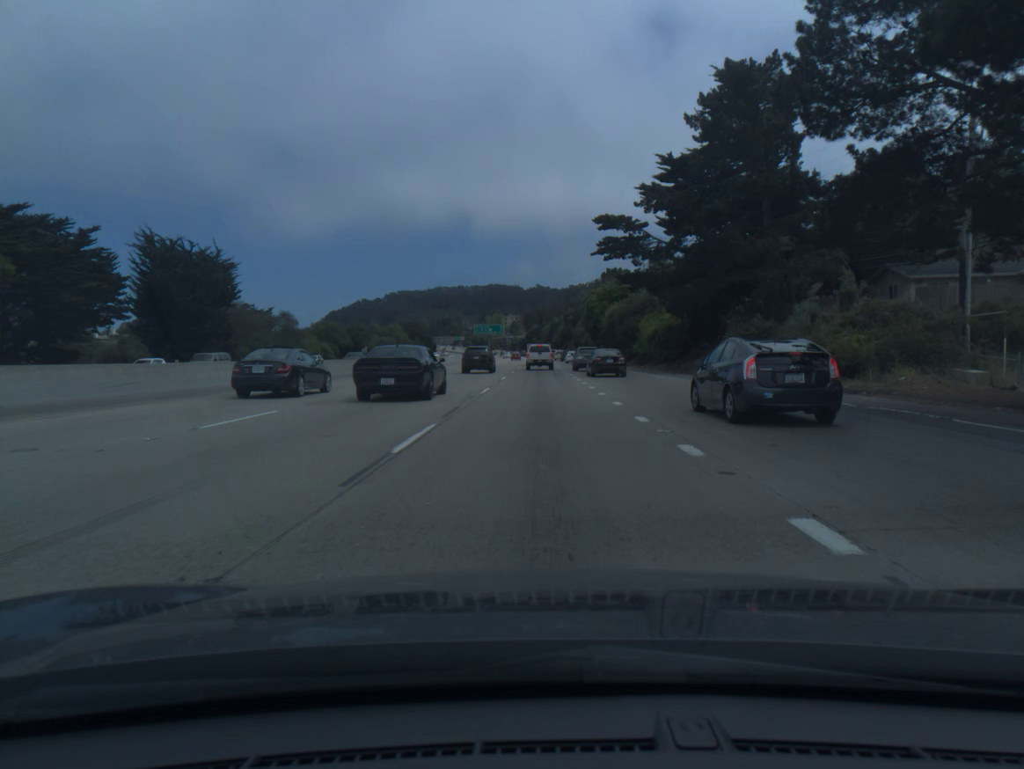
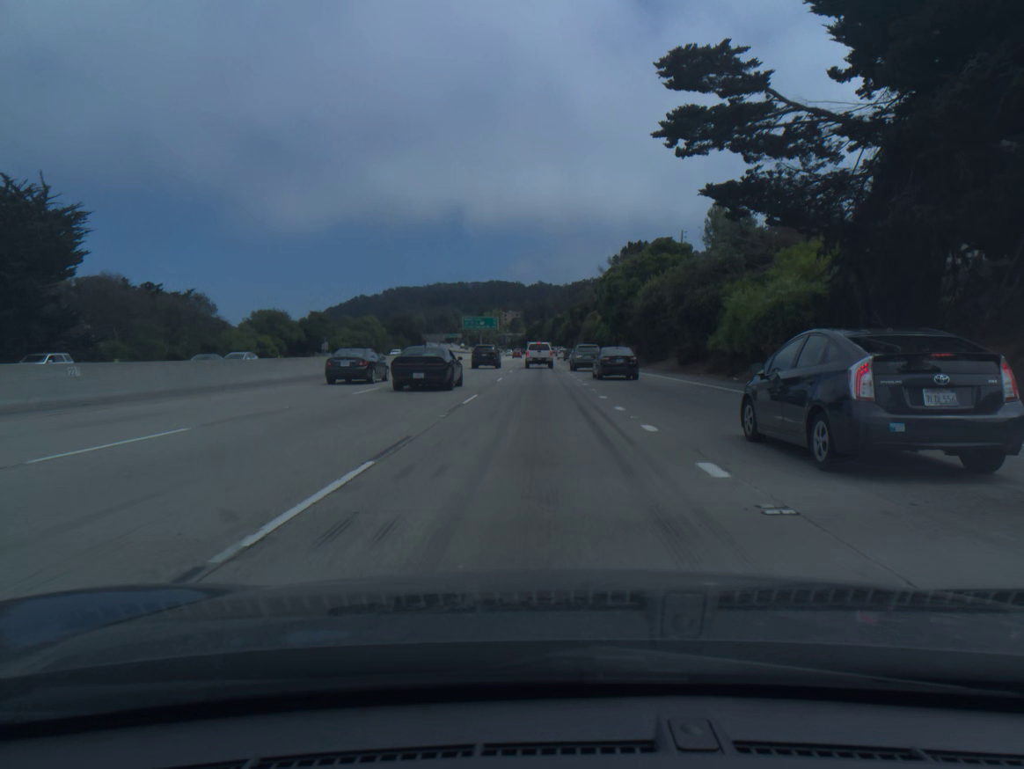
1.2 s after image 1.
(+0.1, +32.9) m; 0°
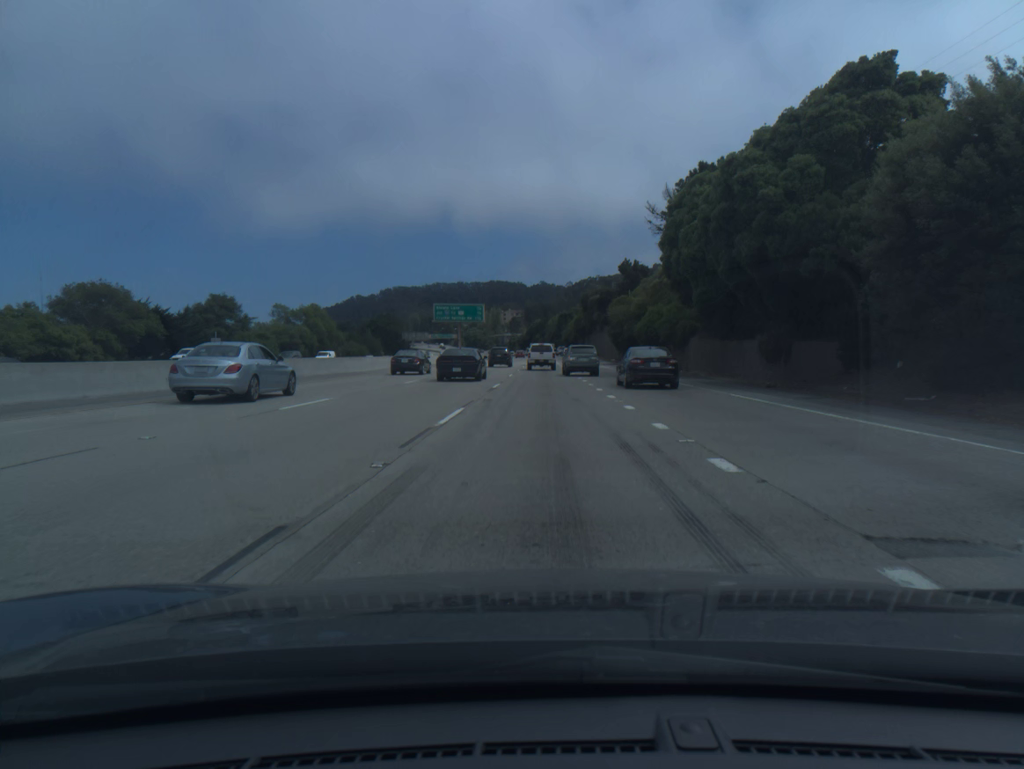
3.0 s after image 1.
(-0.2, +49.1) m; 0°
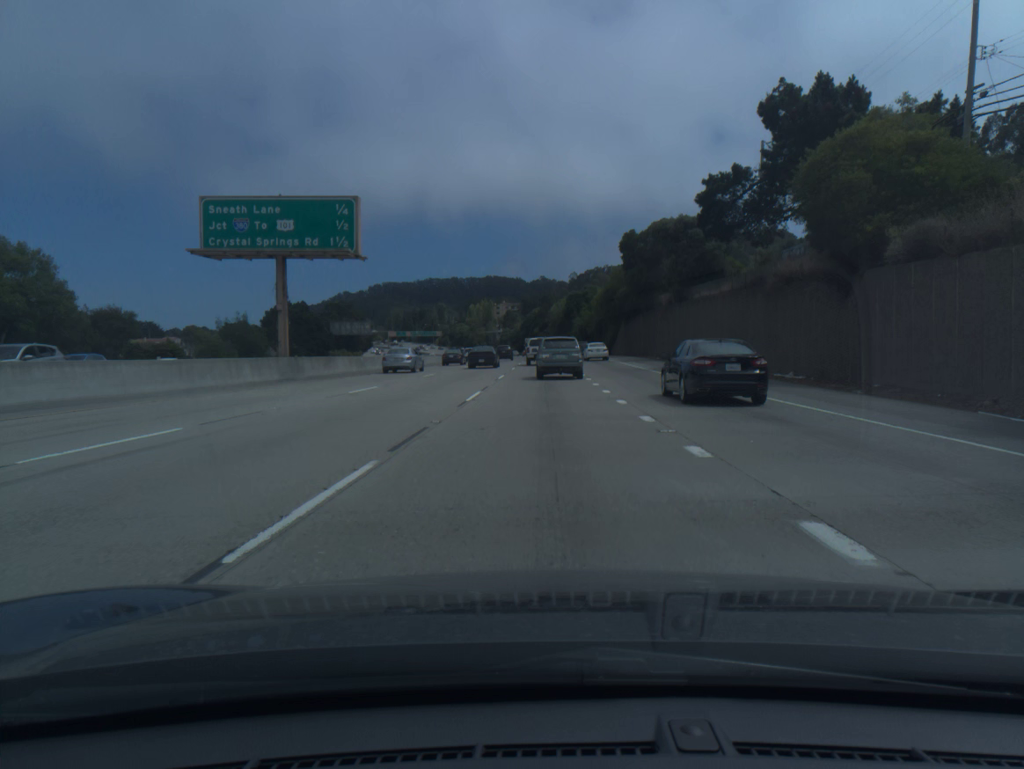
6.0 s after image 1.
(+0.3, +79.9) m; 0°
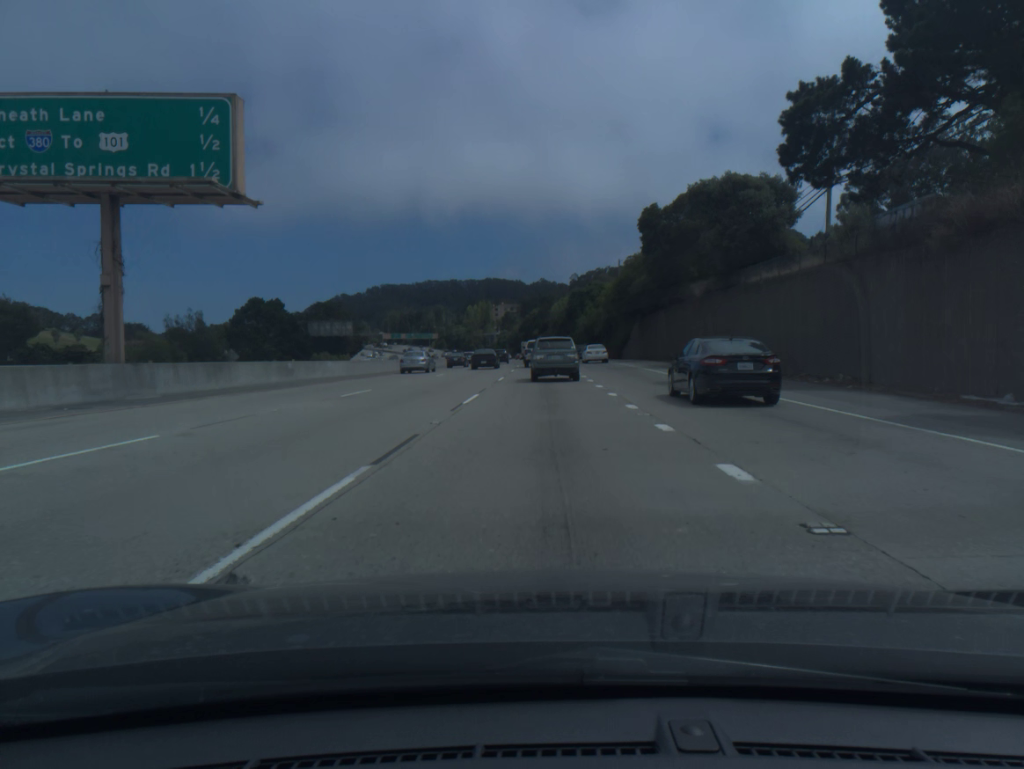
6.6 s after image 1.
(0.0, +15.2) m; 0°
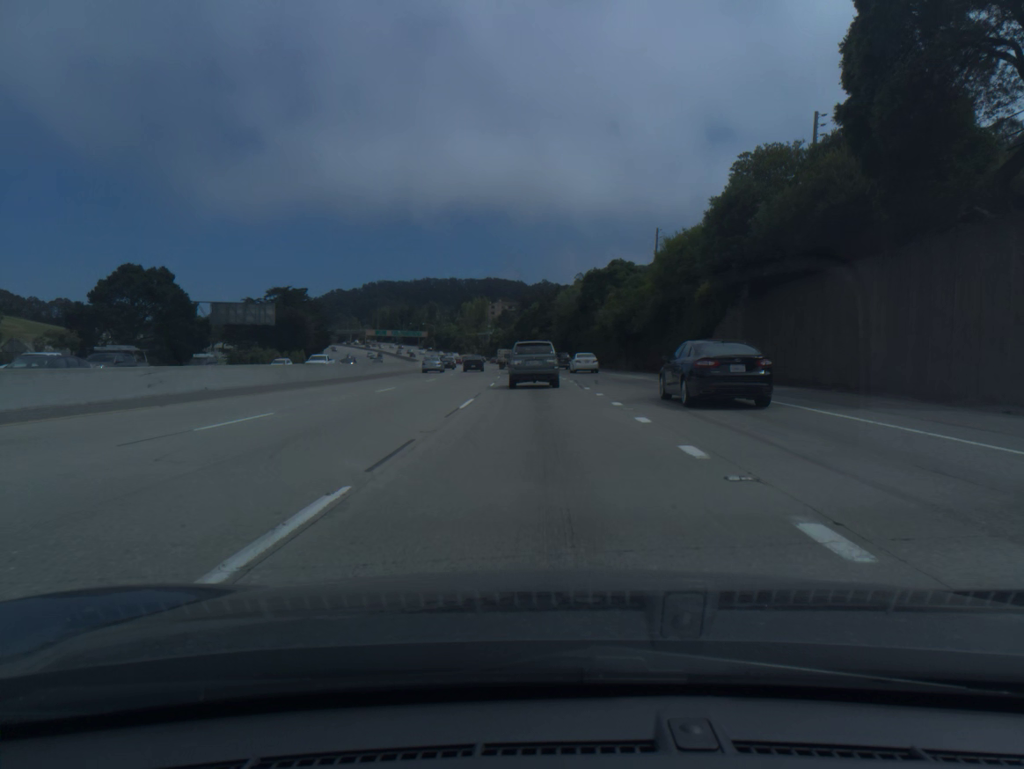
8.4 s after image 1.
(0.0, +43.3) m; 0°
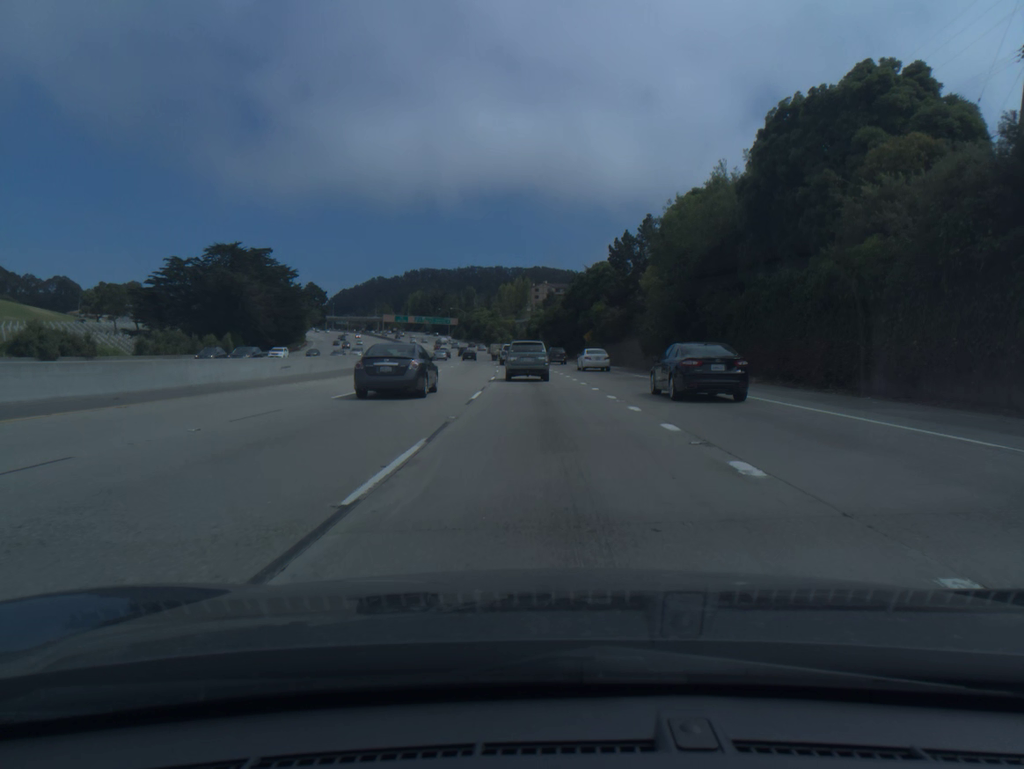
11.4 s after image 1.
(-1.9, +68.7) m; -3°
